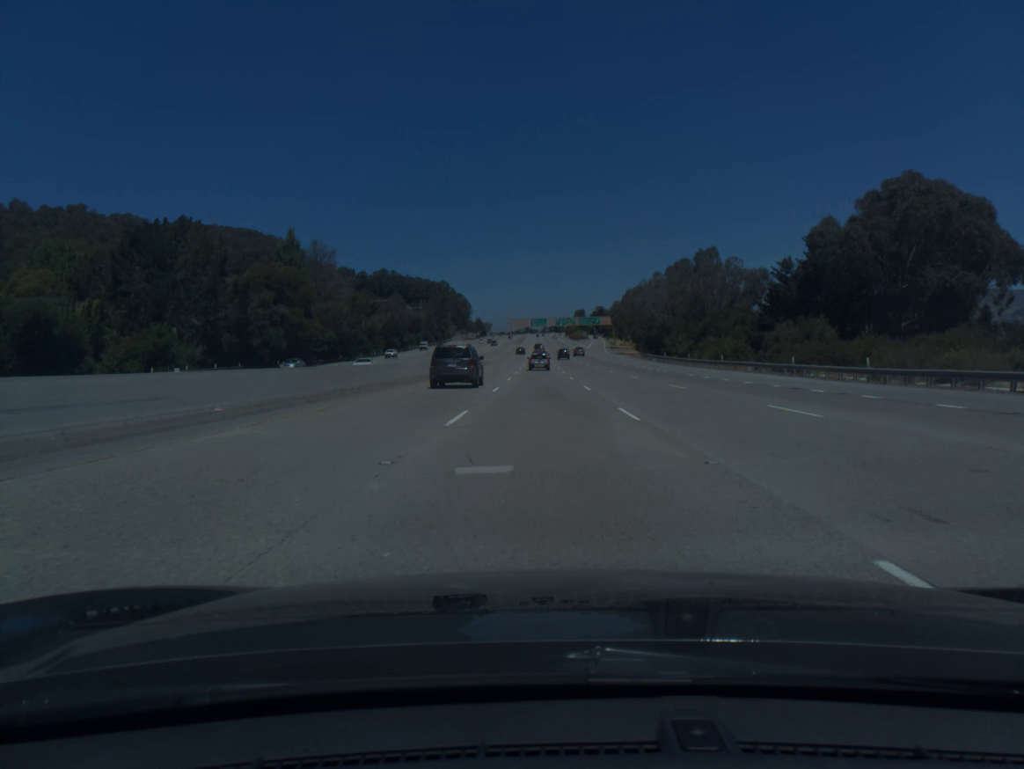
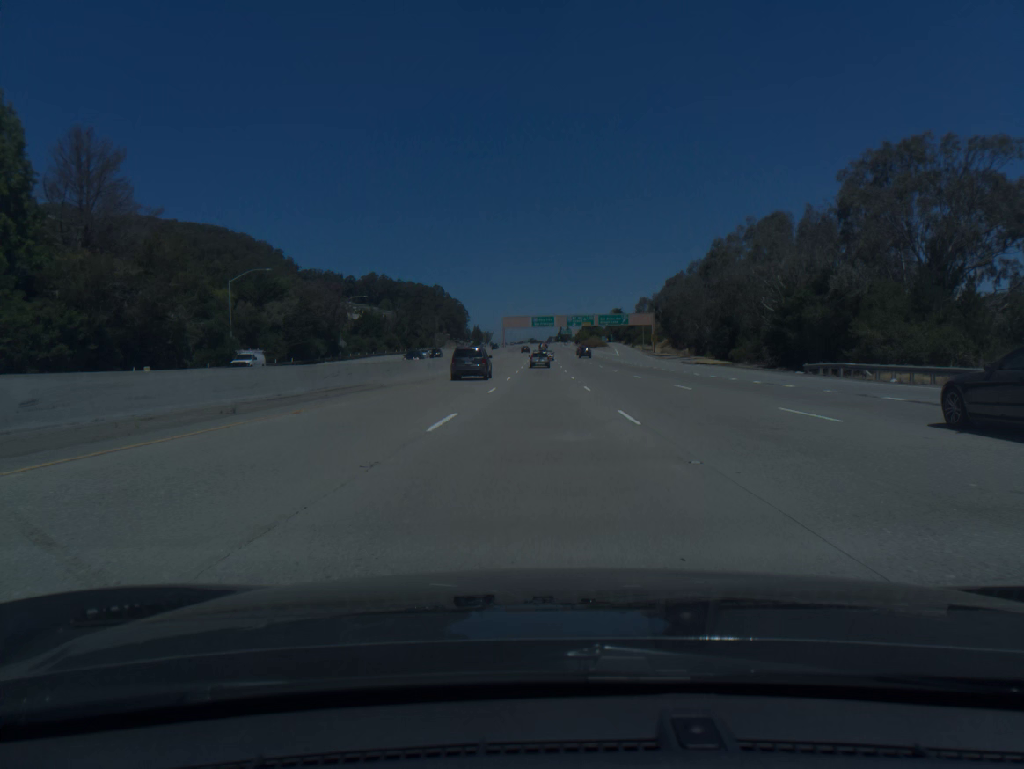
(0.0, +74.4) m; 0°
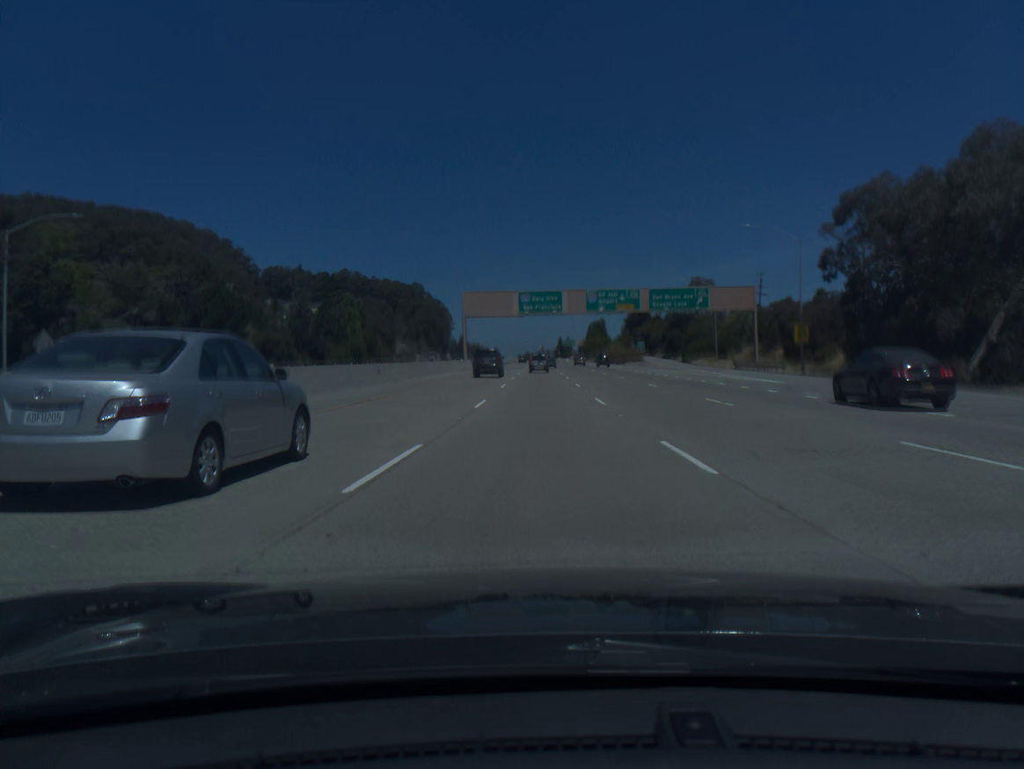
(0.0, +93.3) m; 0°
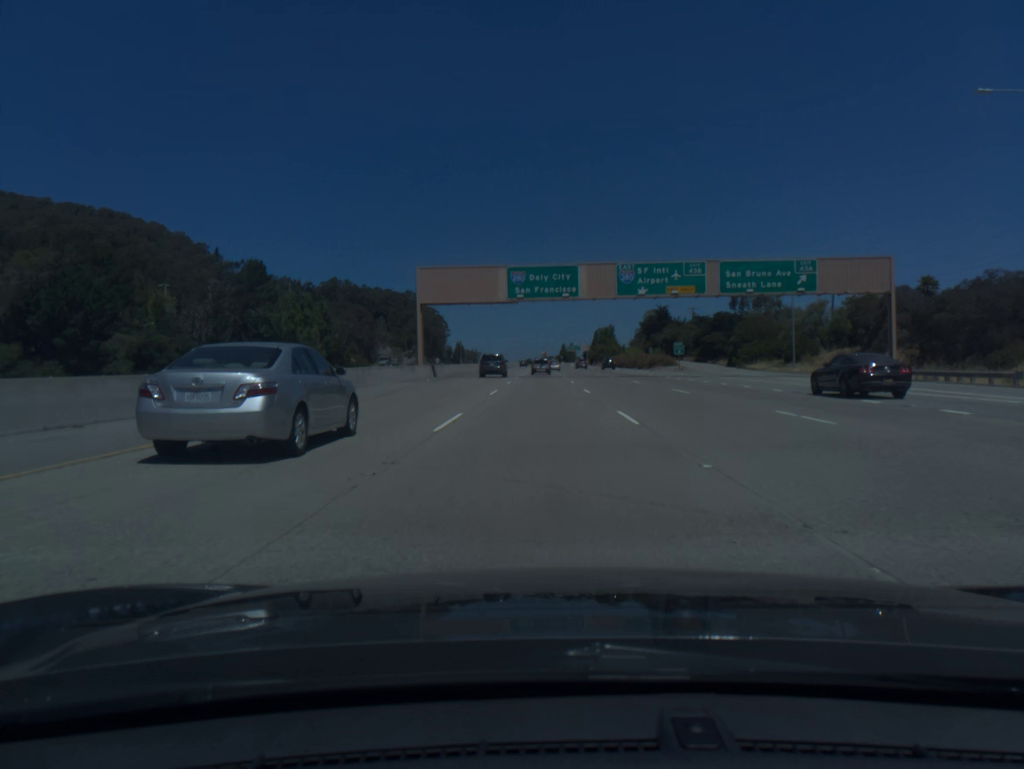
(0.0, +37.3) m; 0°
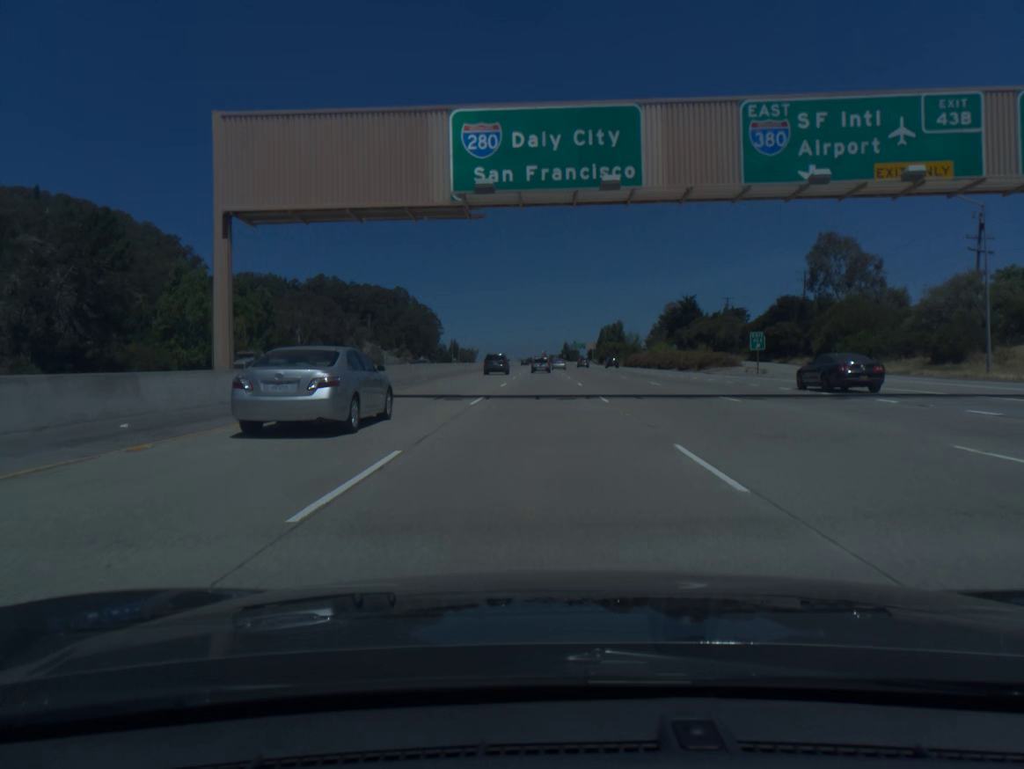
(0.0, +37.2) m; 0°
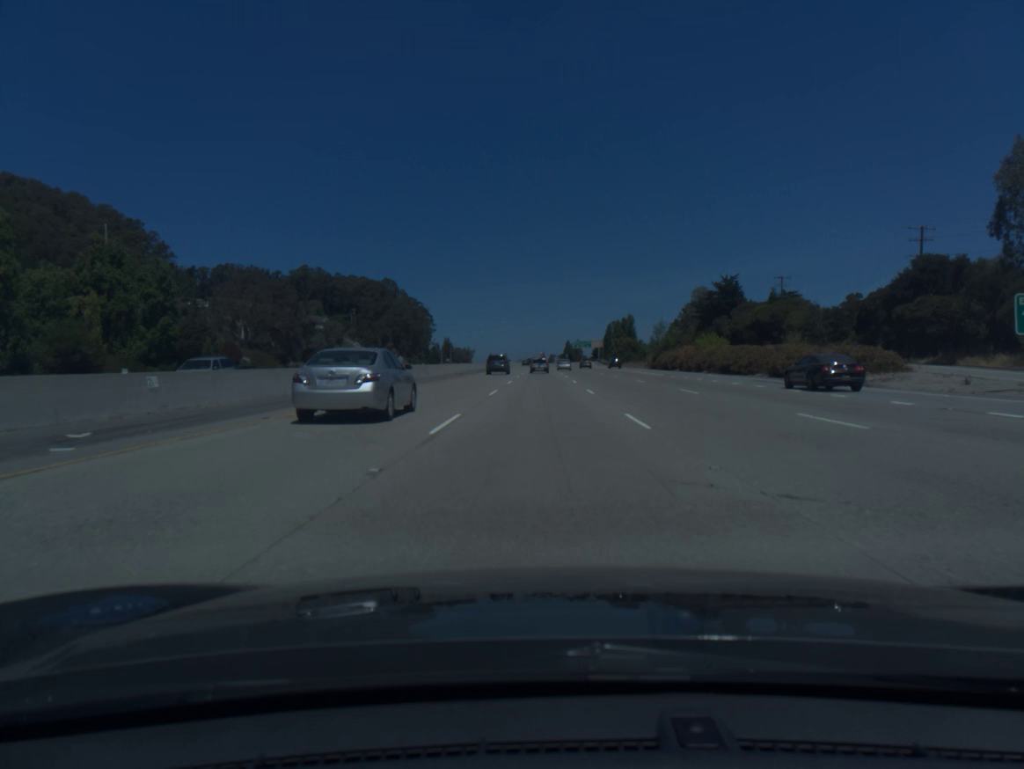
(0.0, +37.3) m; 0°
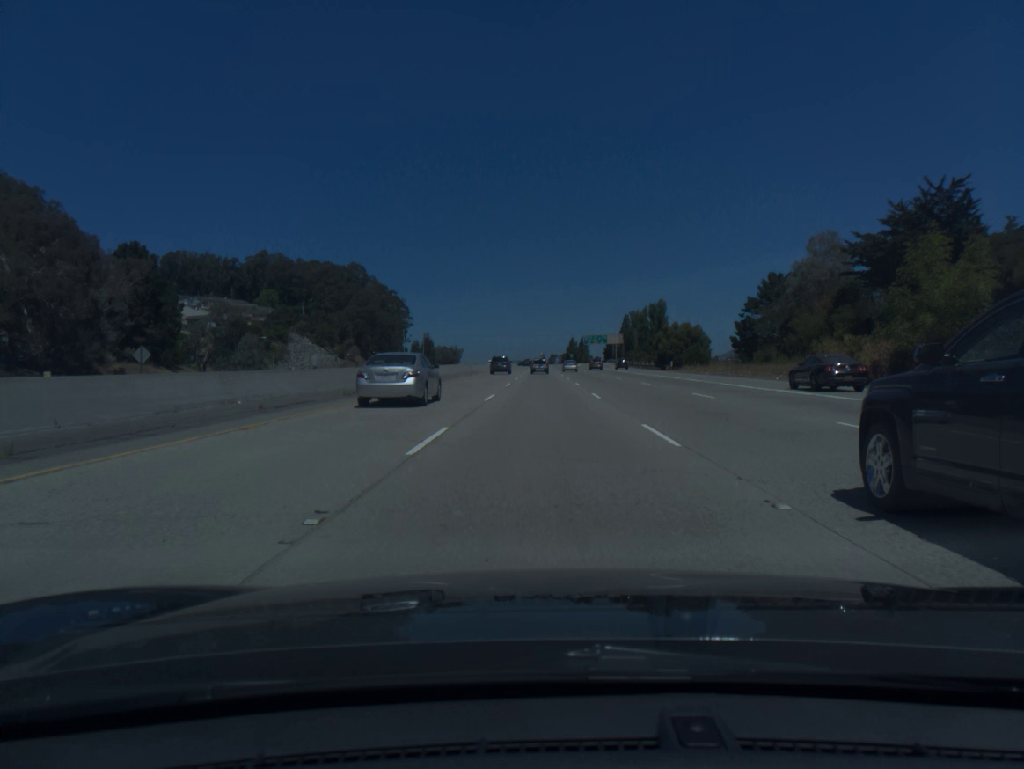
(0.0, +75.3) m; 0°
